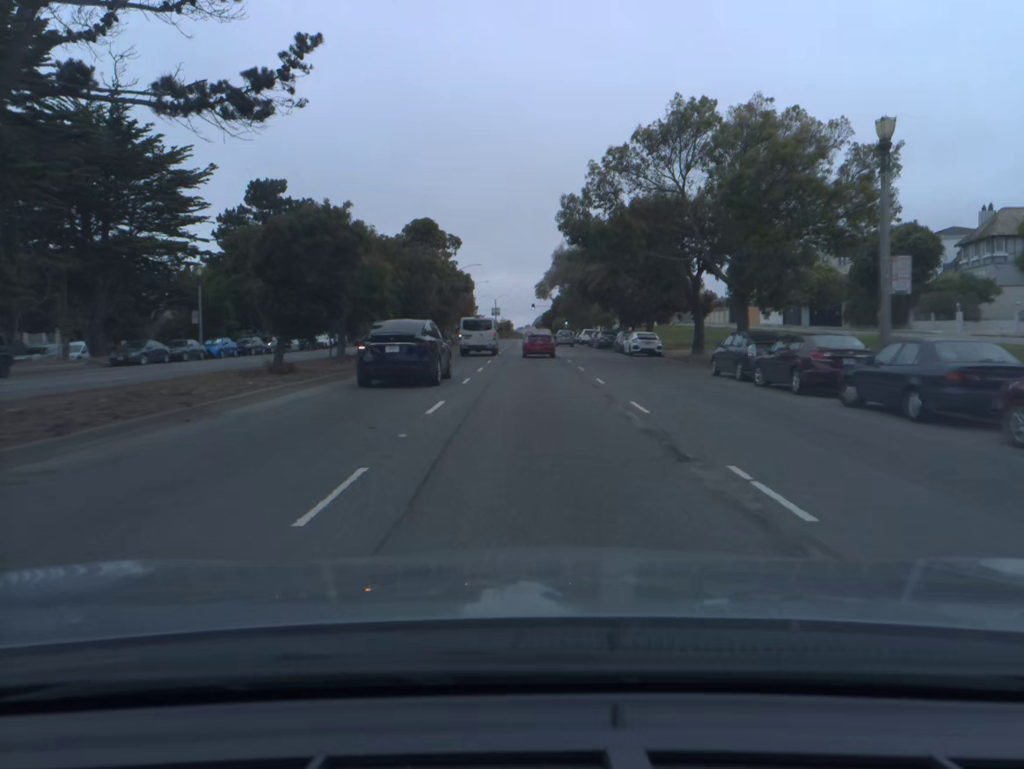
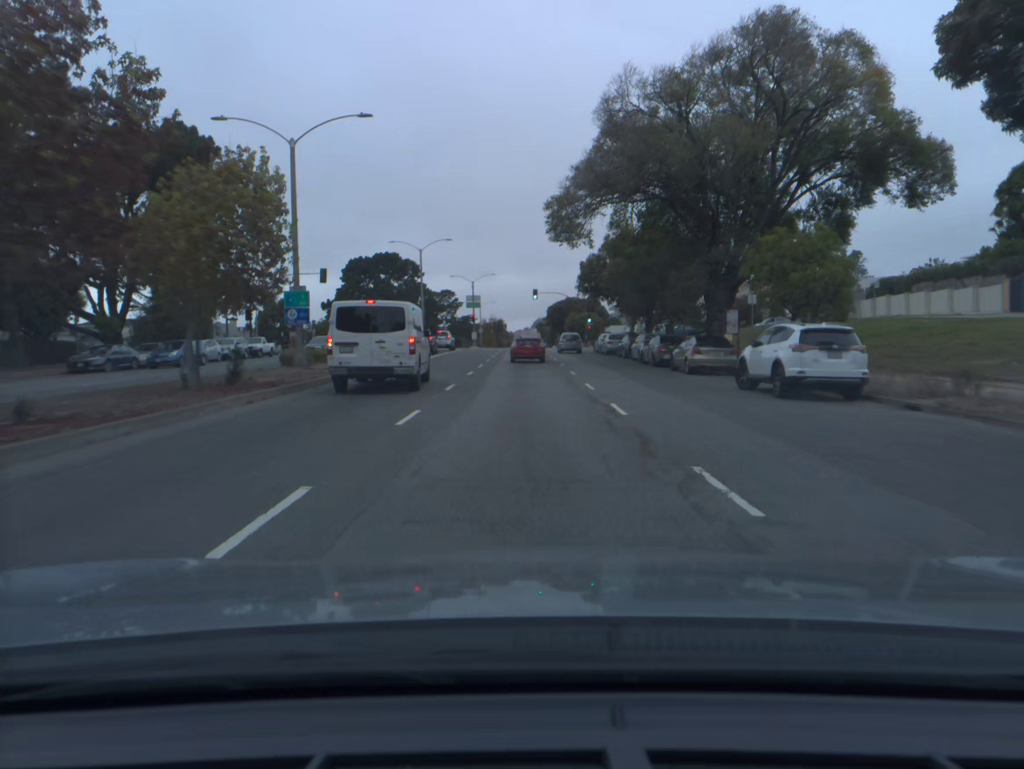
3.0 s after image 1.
(0.0, +65.9) m; 0°
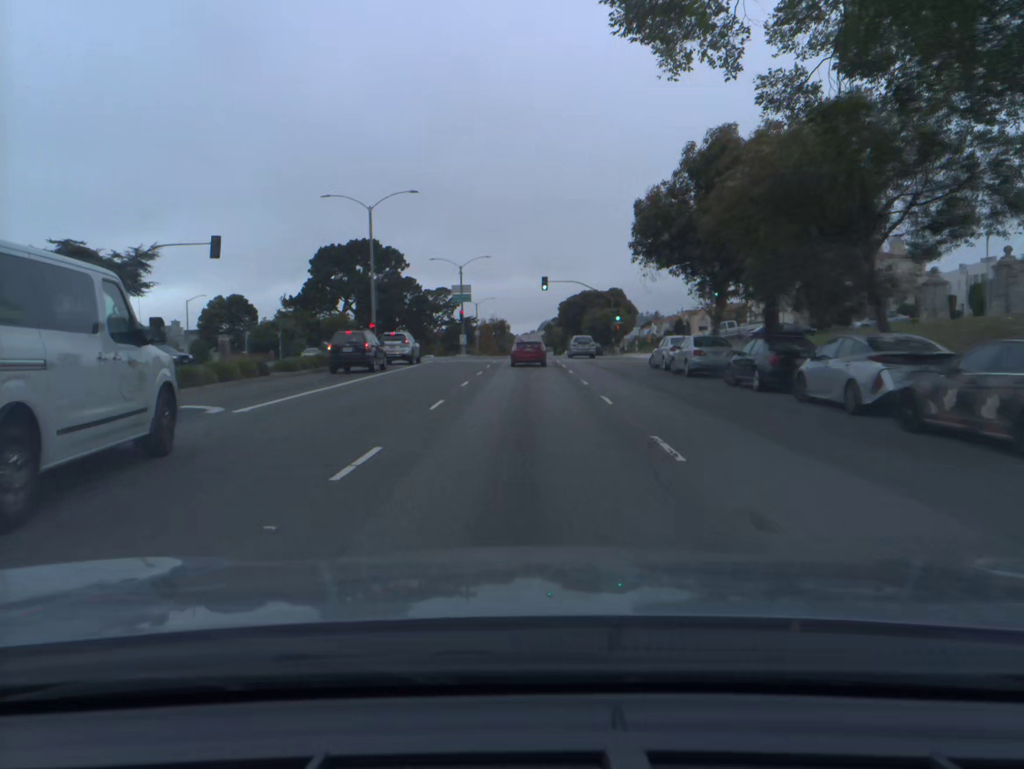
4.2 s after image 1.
(-0.1, +25.4) m; 0°
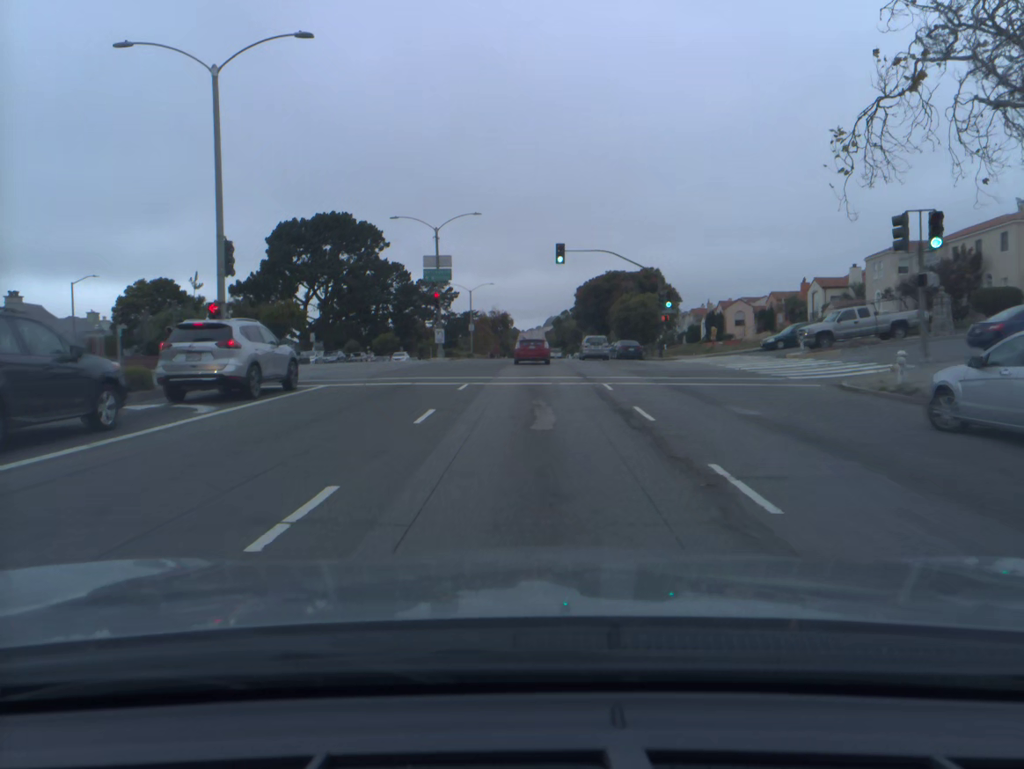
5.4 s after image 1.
(-0.1, +24.7) m; 0°
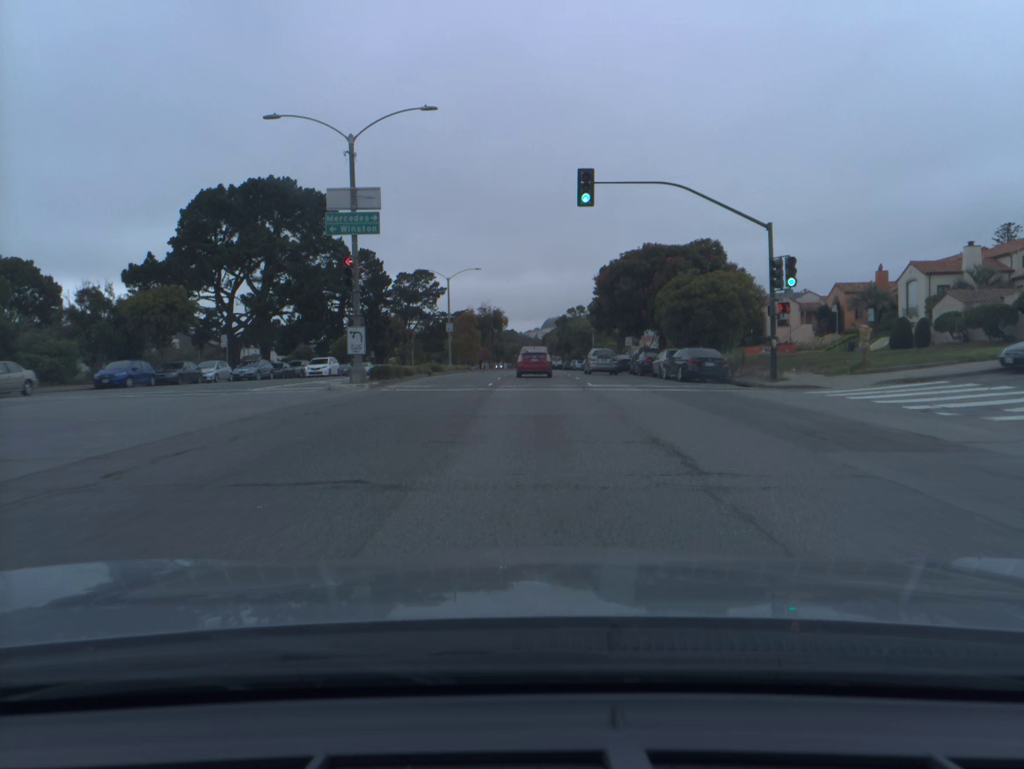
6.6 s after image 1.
(0.0, +23.9) m; 0°
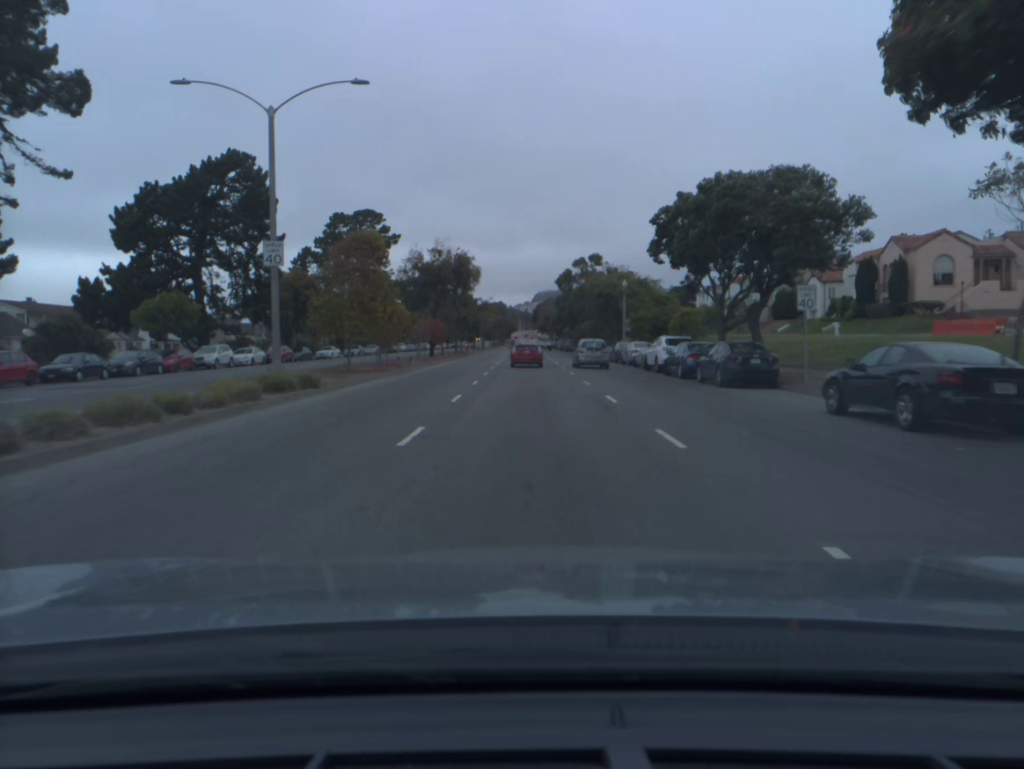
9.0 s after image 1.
(+0.3, +46.5) m; +1°
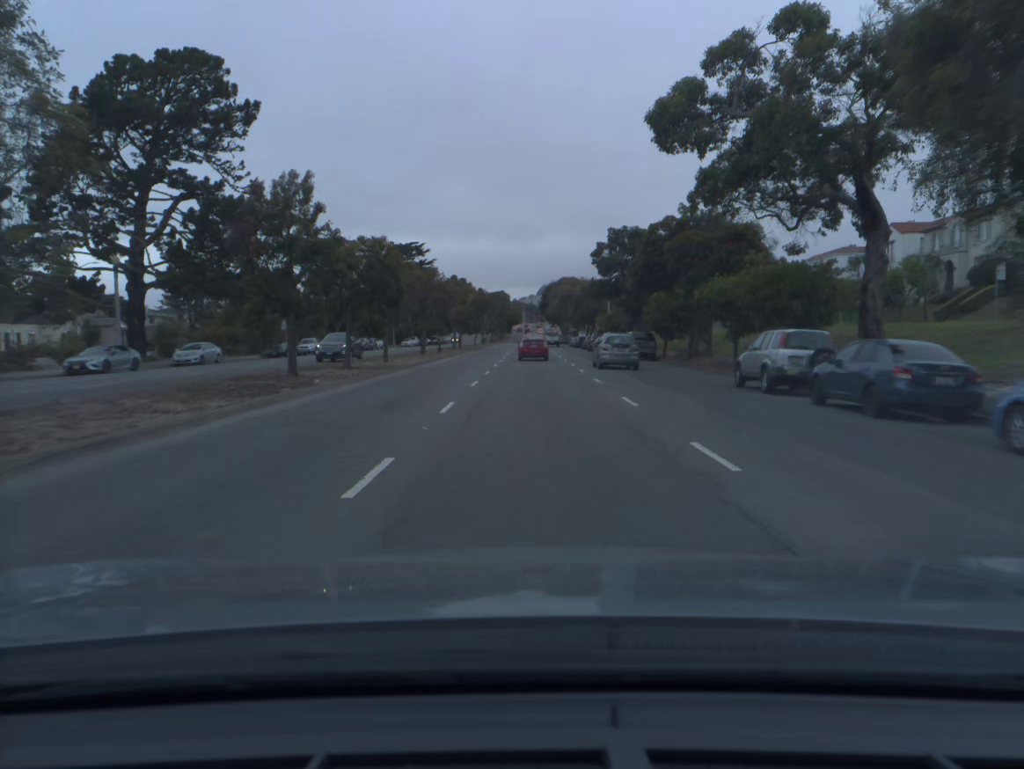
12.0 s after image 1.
(-0.3, +61.3) m; 0°
